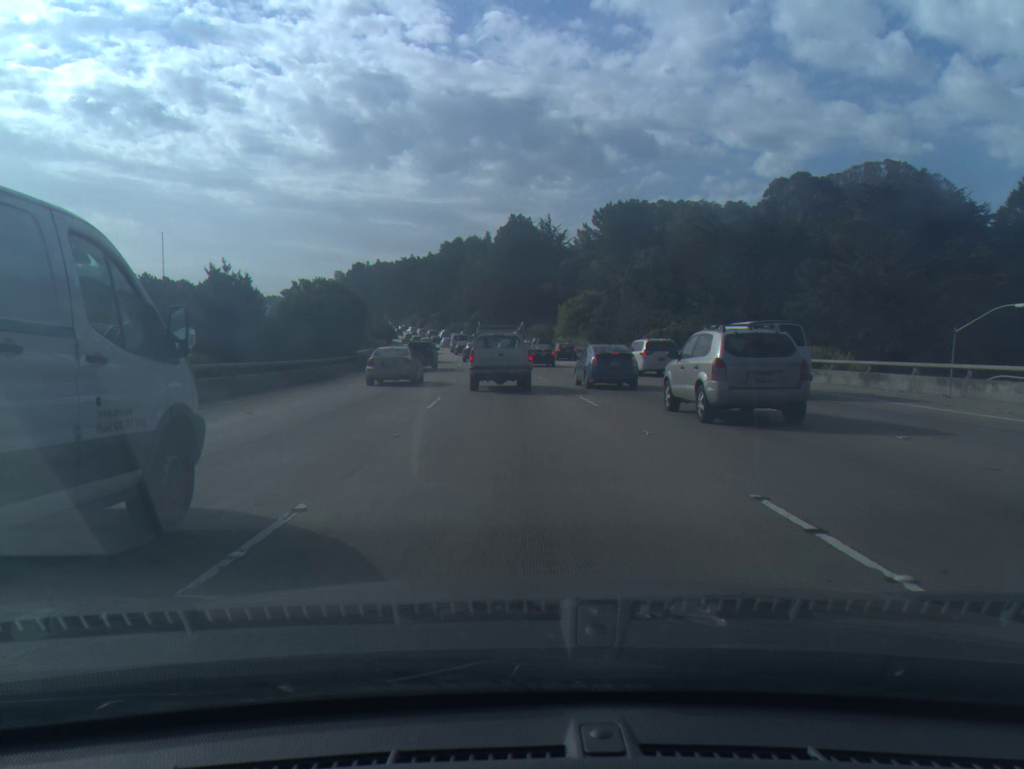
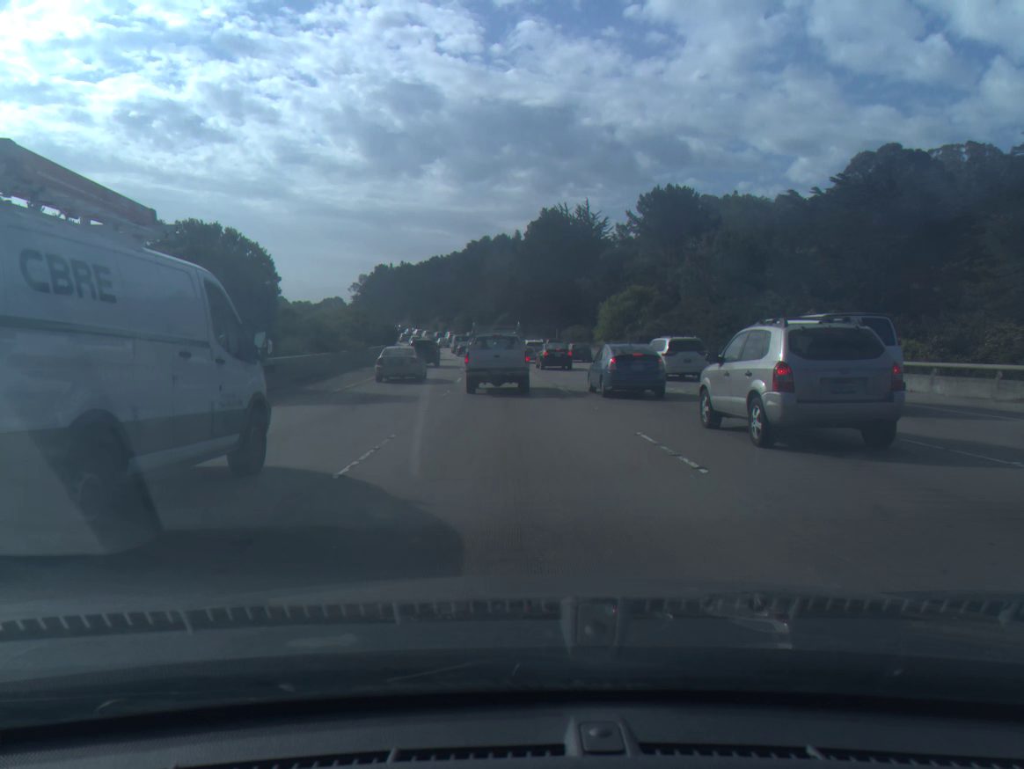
(-0.4, +23.8) m; -3°
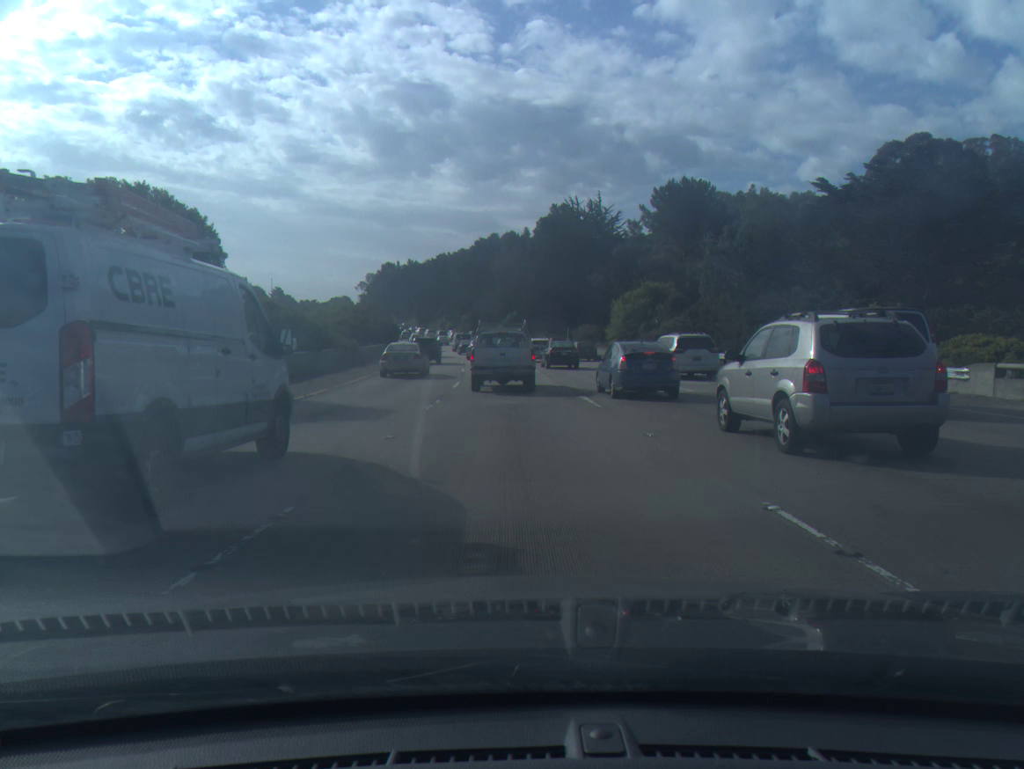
(0.0, +5.9) m; -1°
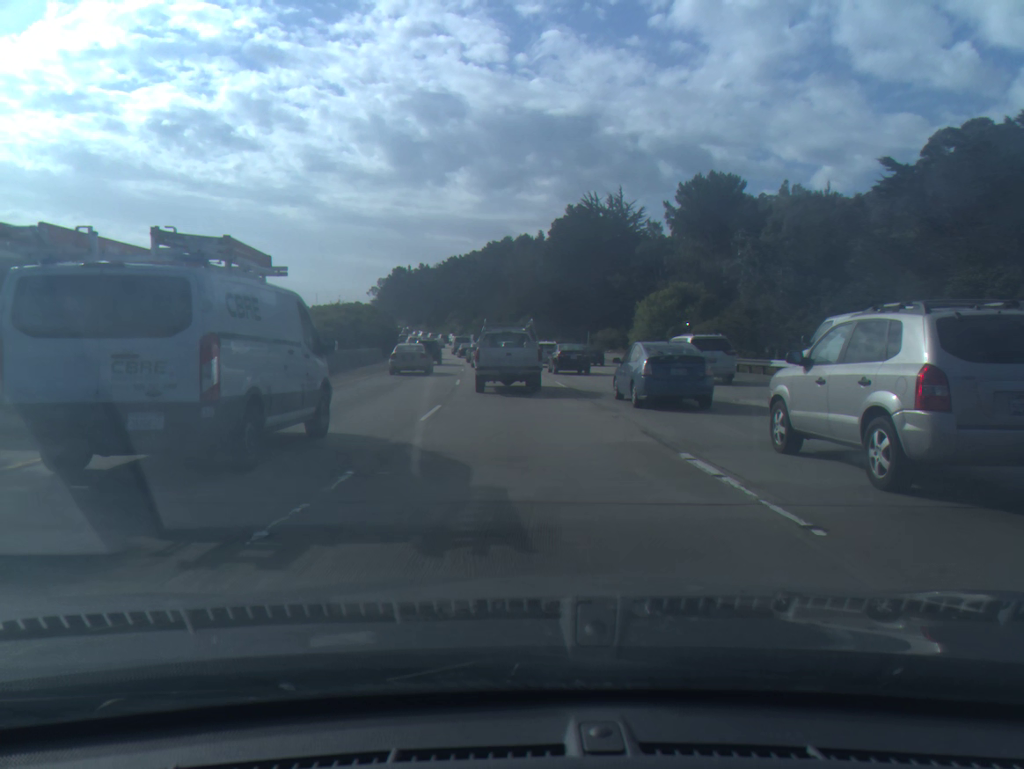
(-0.1, +11.6) m; -1°
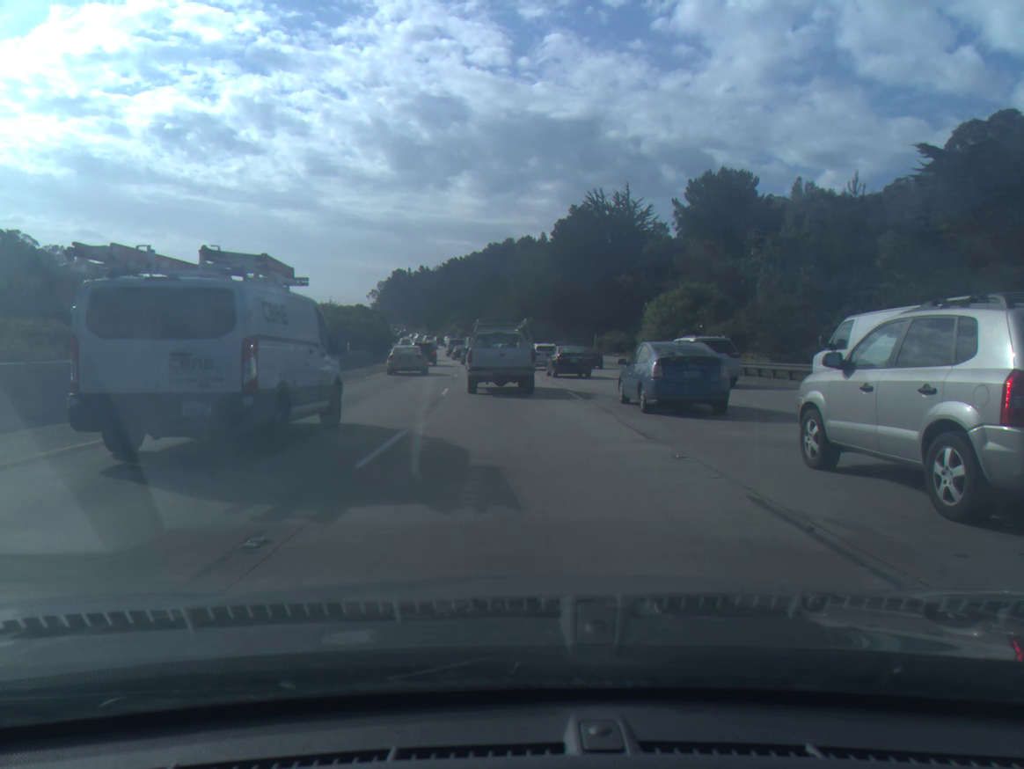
(0.0, +5.7) m; 0°
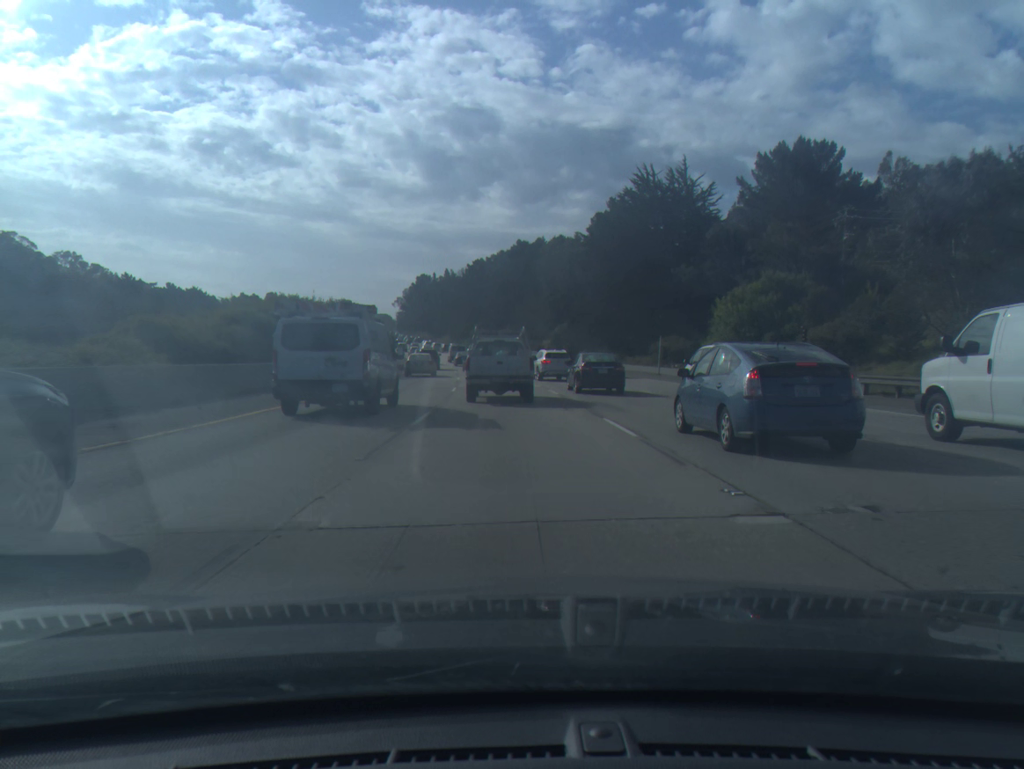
(-0.4, +22.1) m; -3°
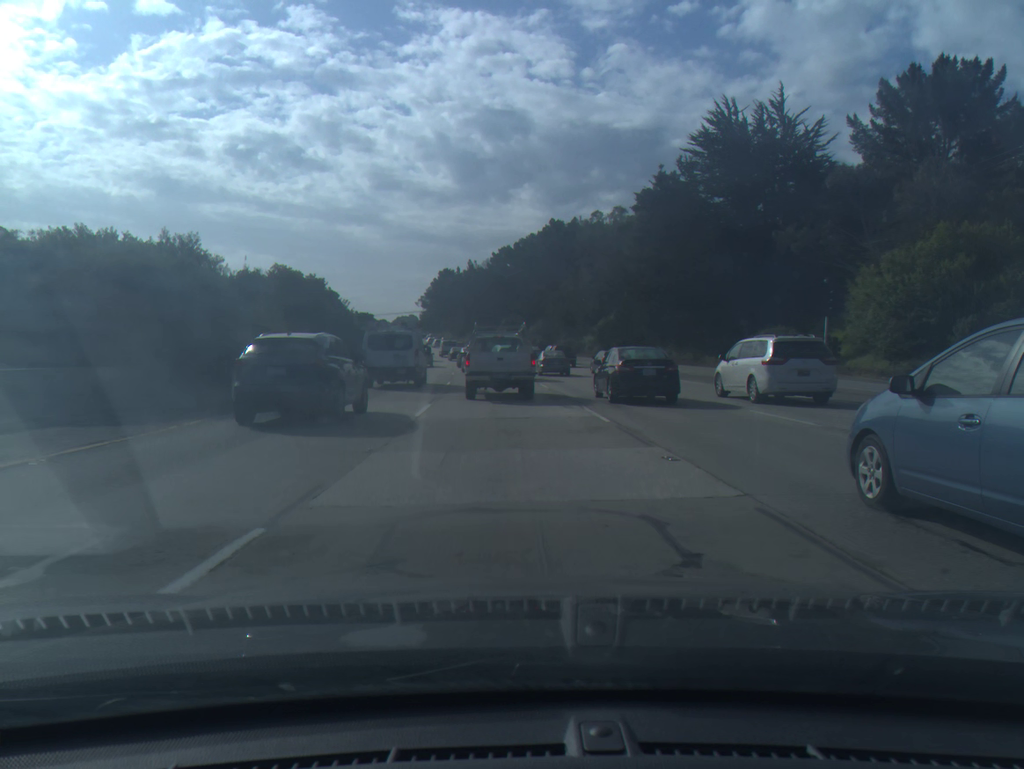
(-0.4, +27.3) m; -2°
